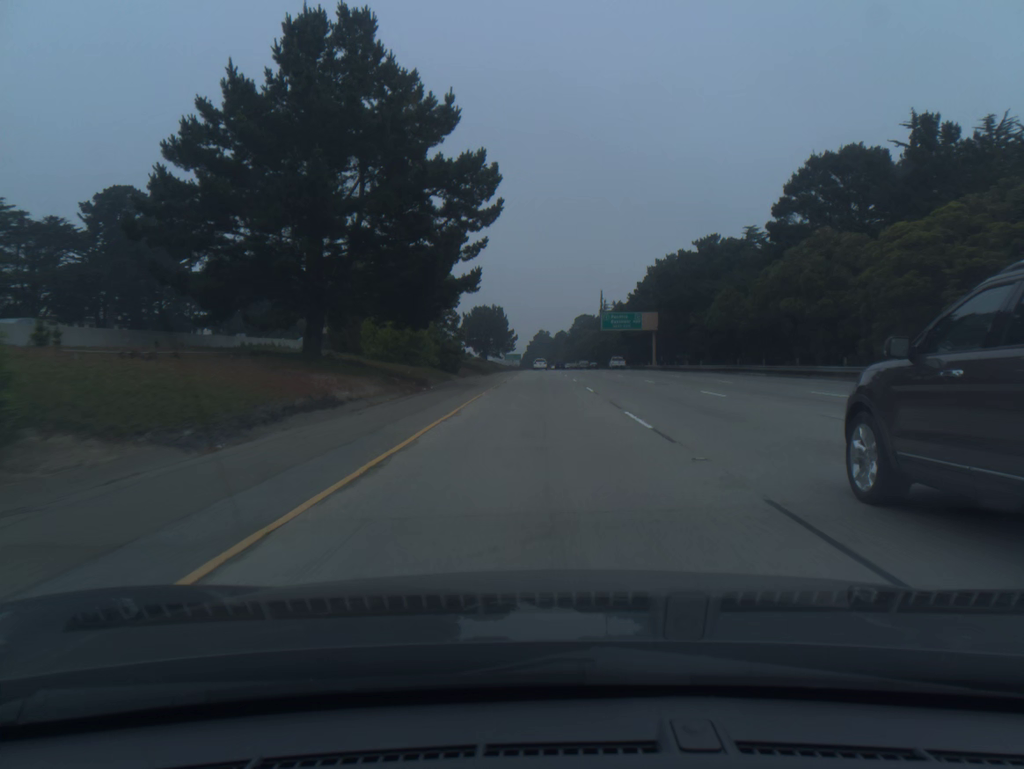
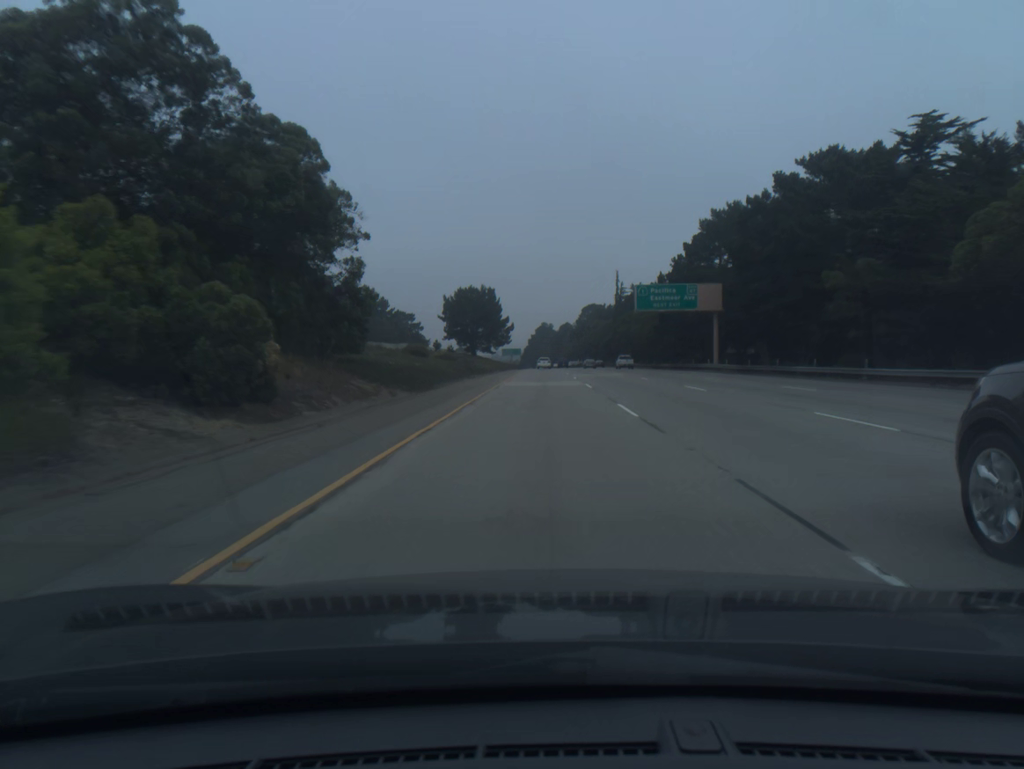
(-0.1, +40.7) m; 0°
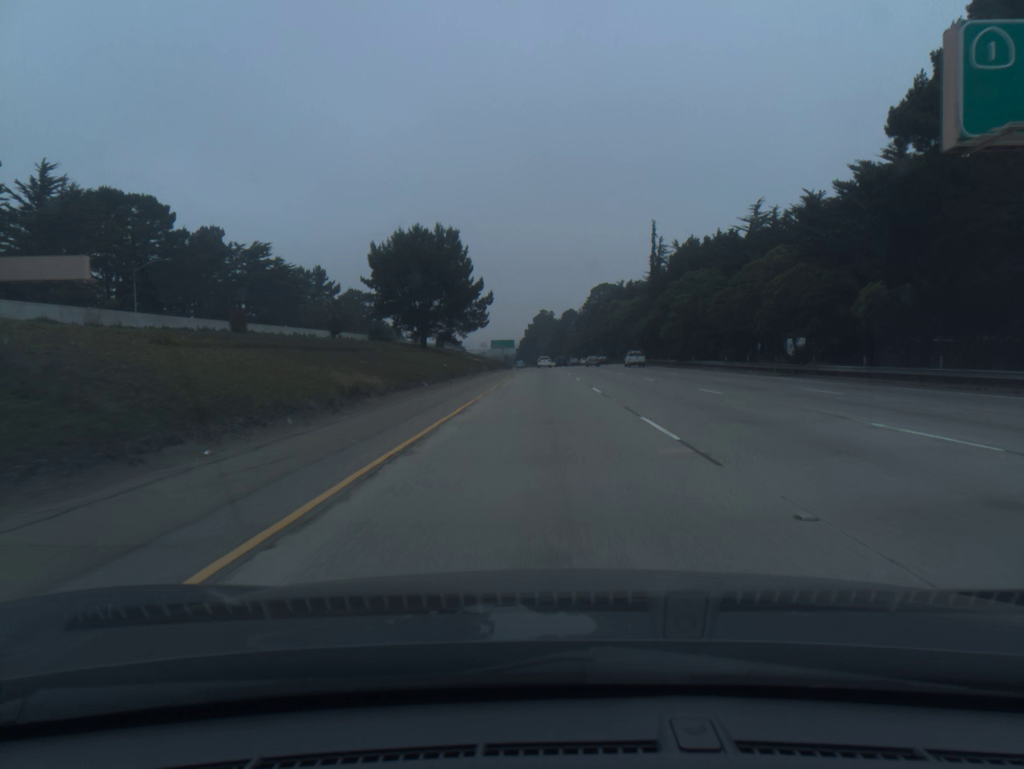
(0.0, +60.9) m; 0°
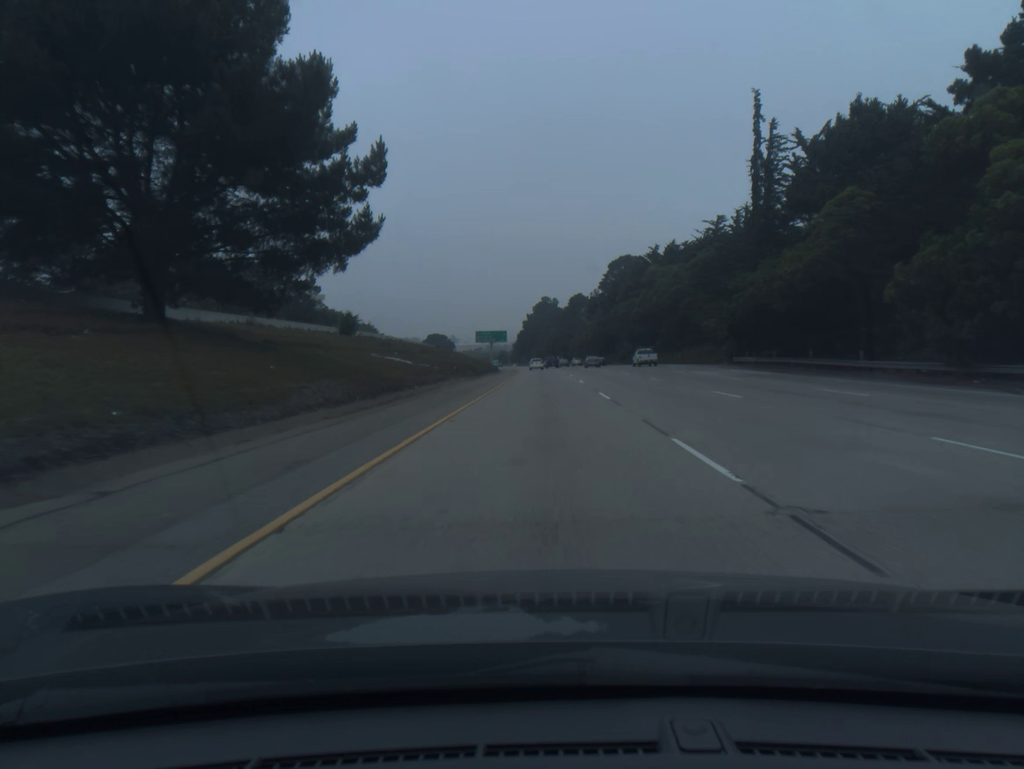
(0.0, +60.7) m; 0°
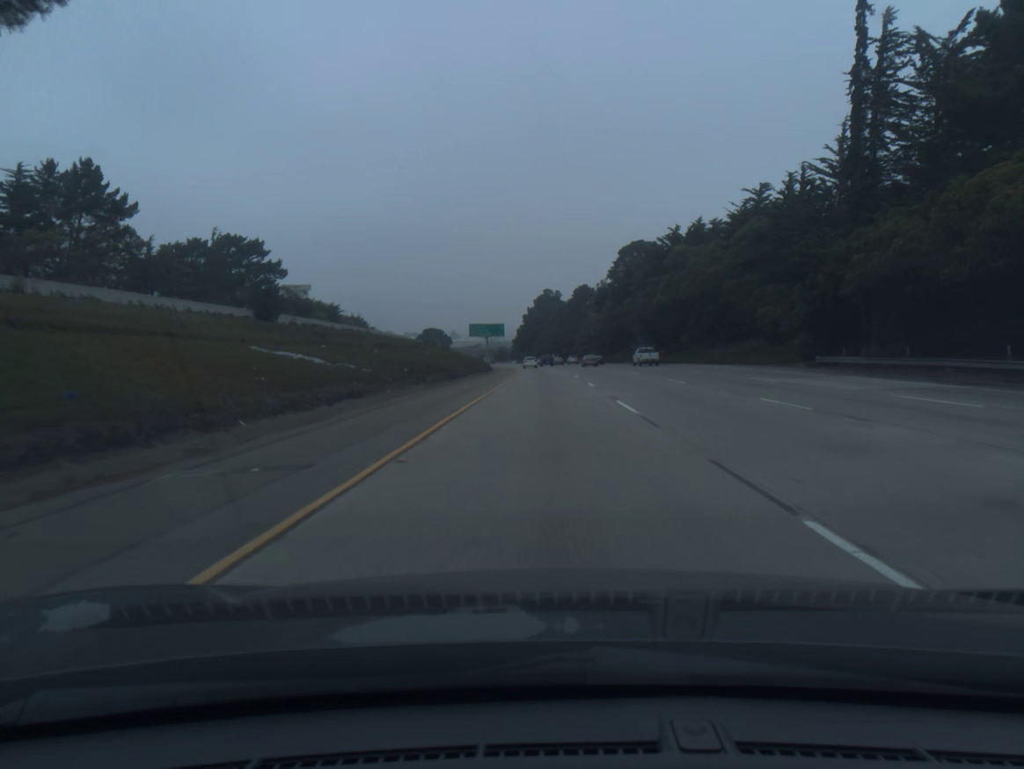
(0.0, +20.2) m; 0°
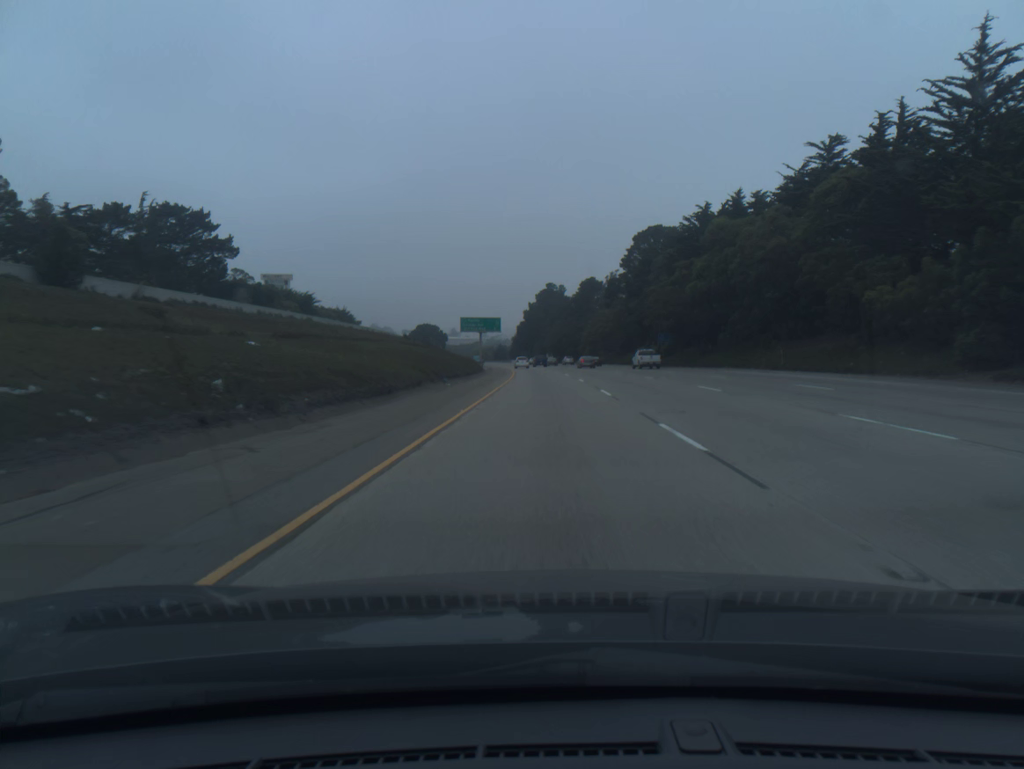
(0.0, +20.2) m; 0°
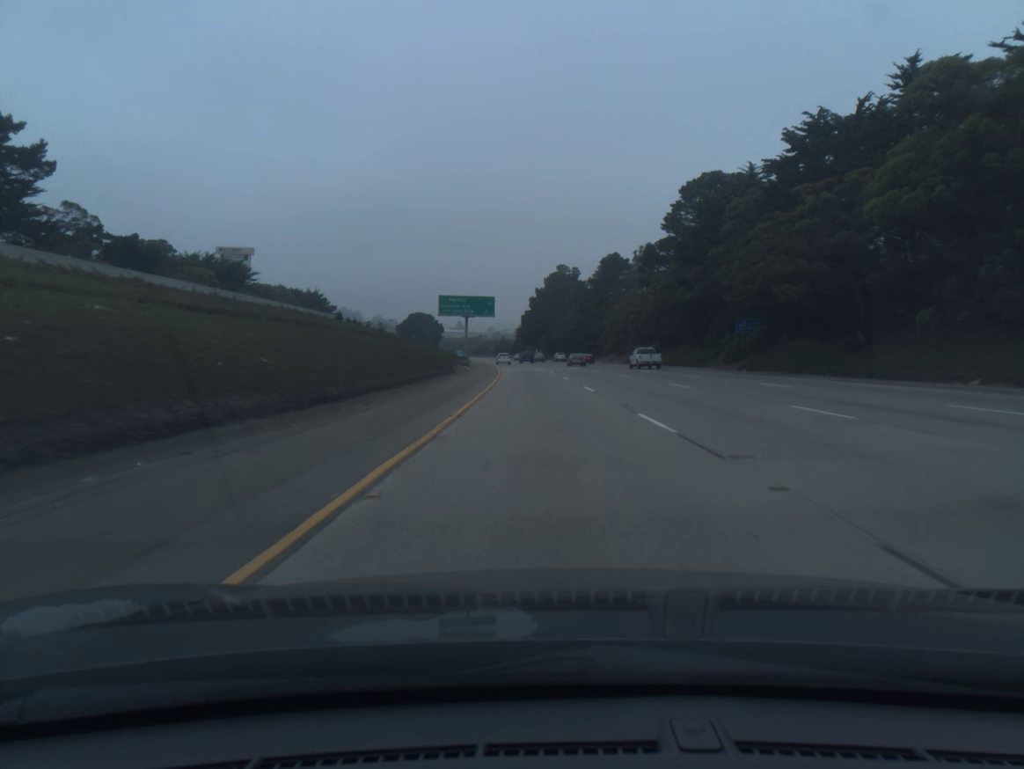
(-0.1, +40.4) m; 0°
